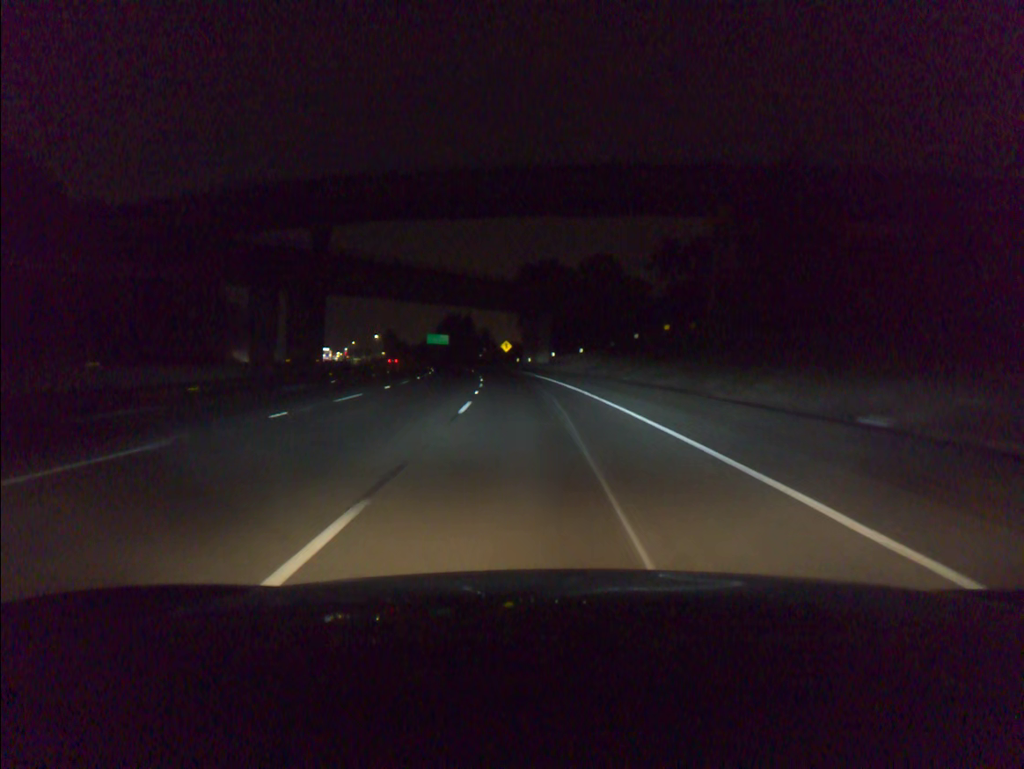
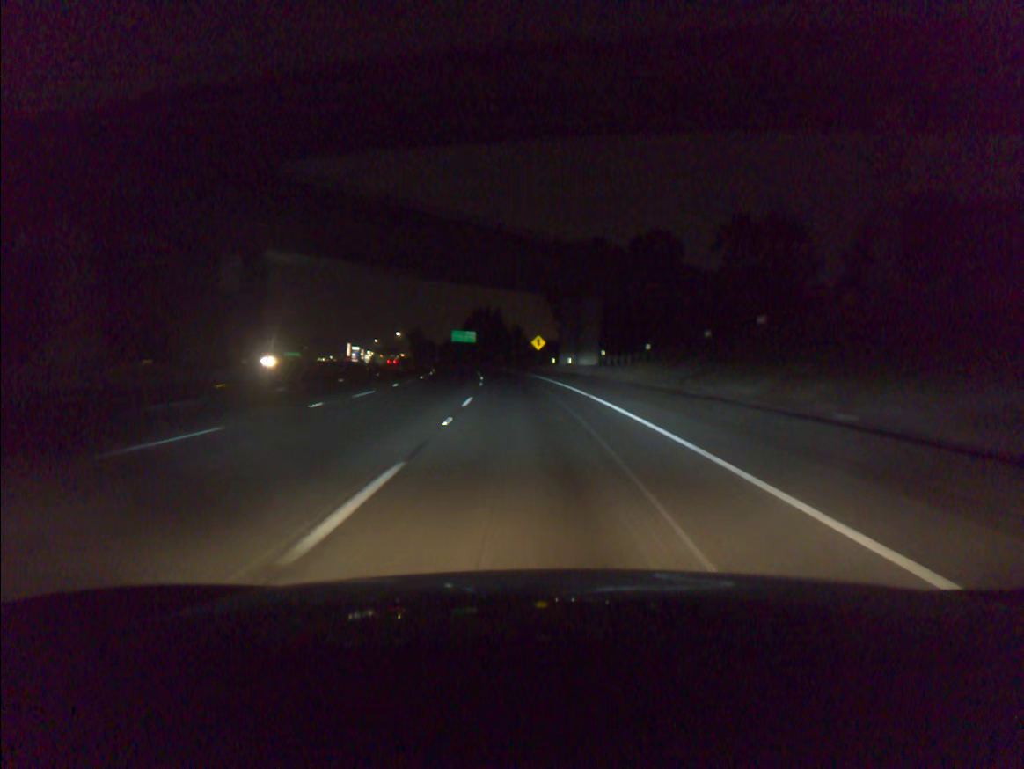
(-0.6, +26.7) m; -3°
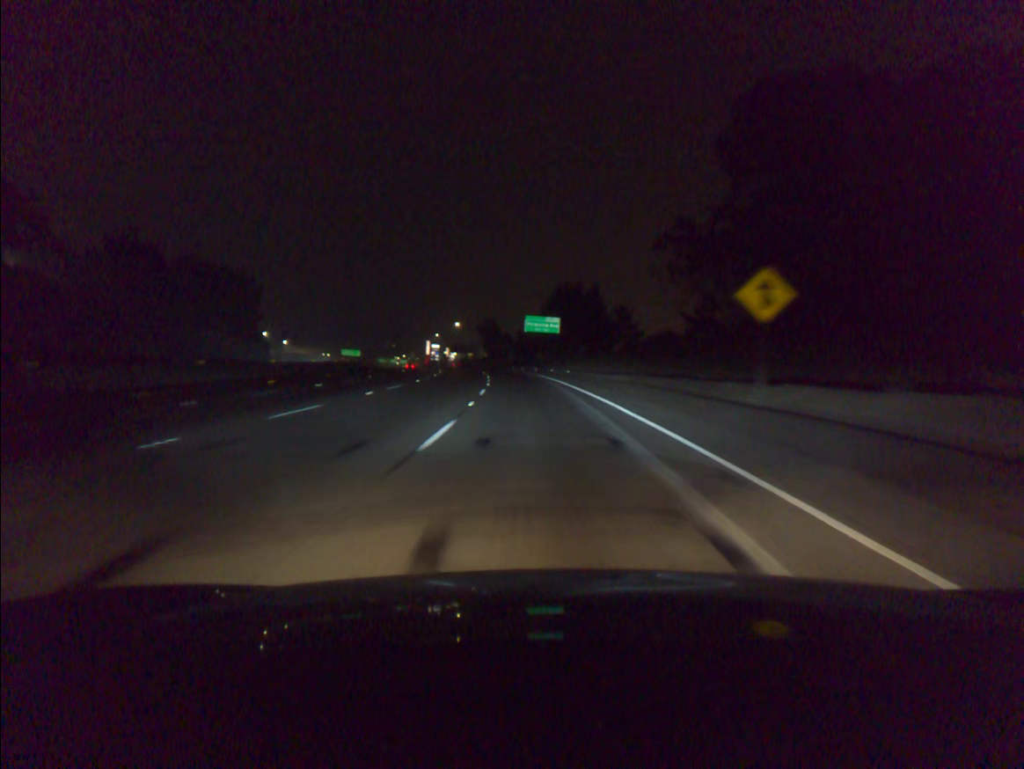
(-3.7, +67.2) m; -7°
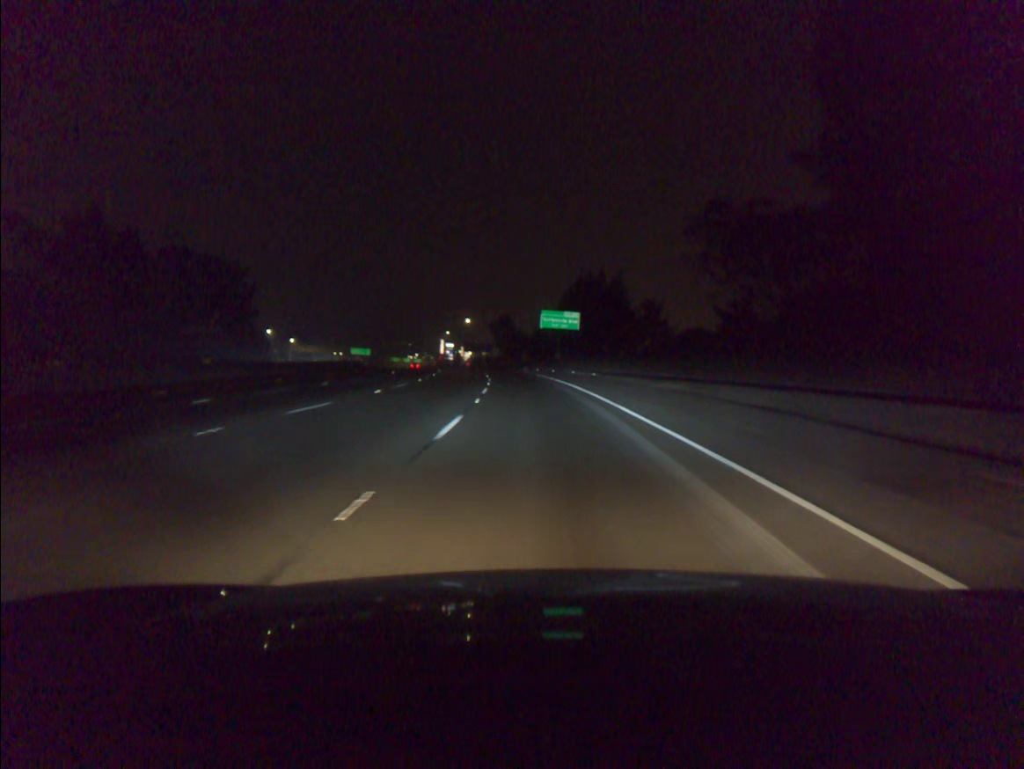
(-0.1, +13.6) m; -1°
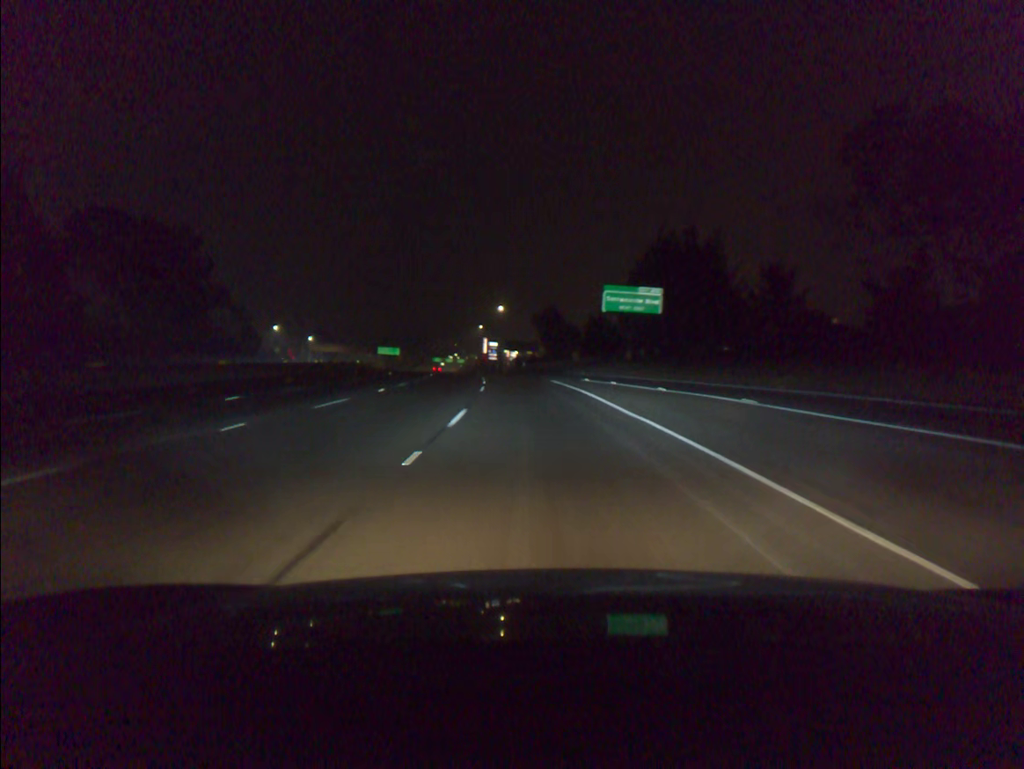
(-1.3, +41.4) m; -4°
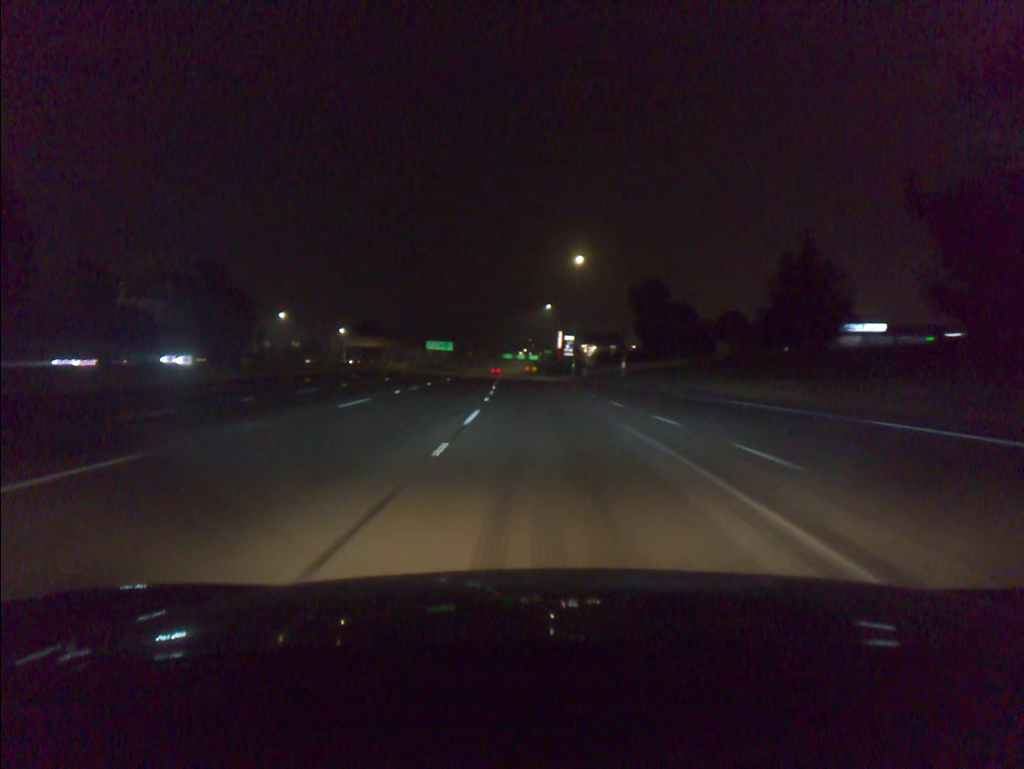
(-3.0, +57.6) m; -6°
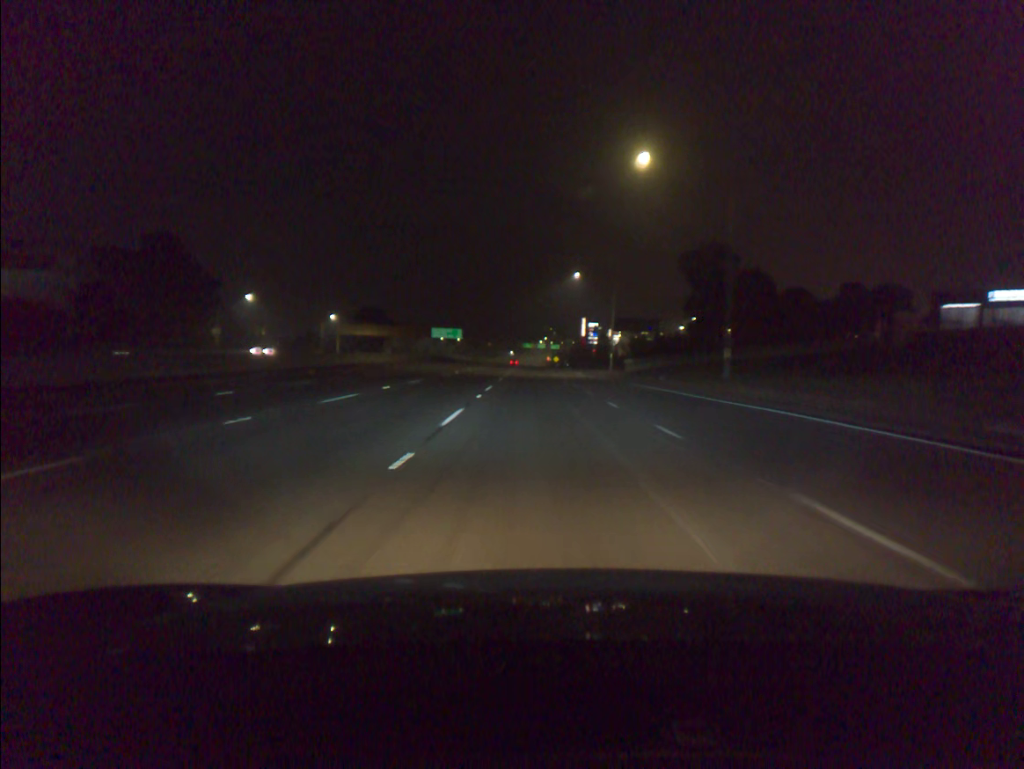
(-0.5, +30.2) m; -2°
